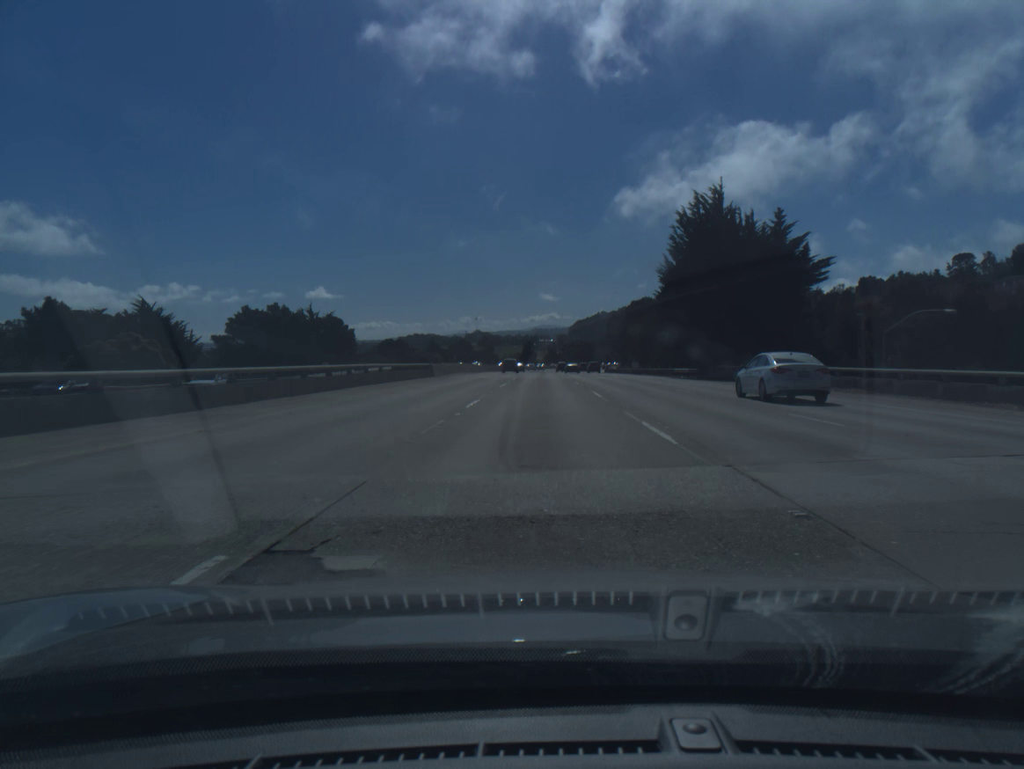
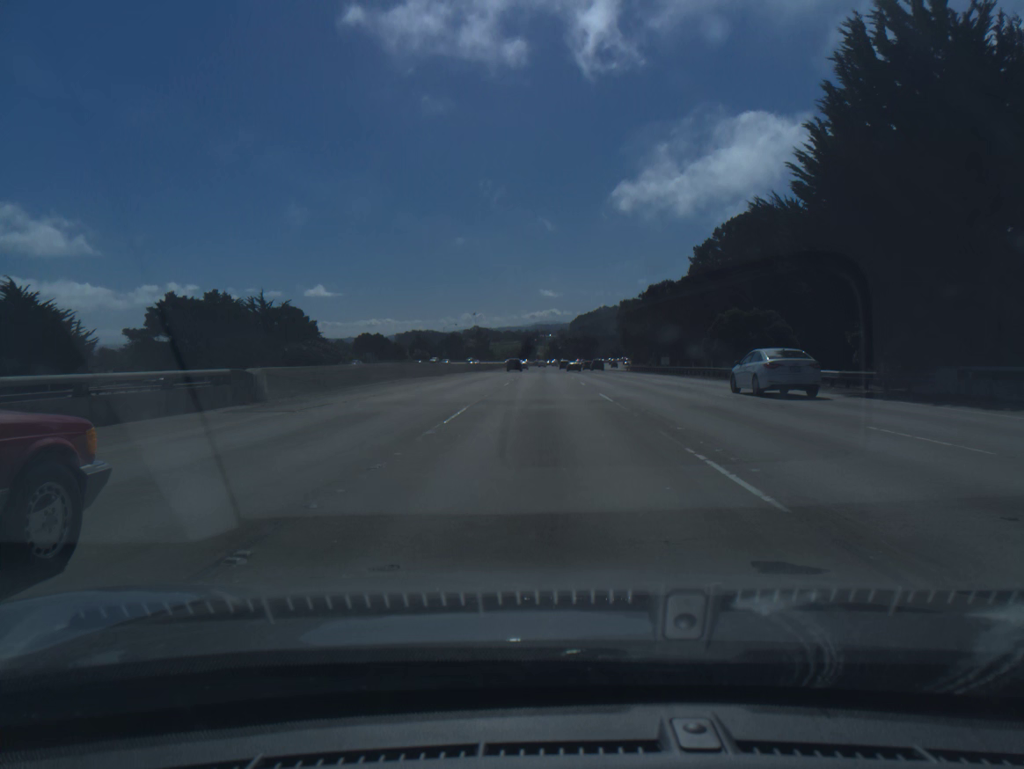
(0.0, +34.1) m; 0°
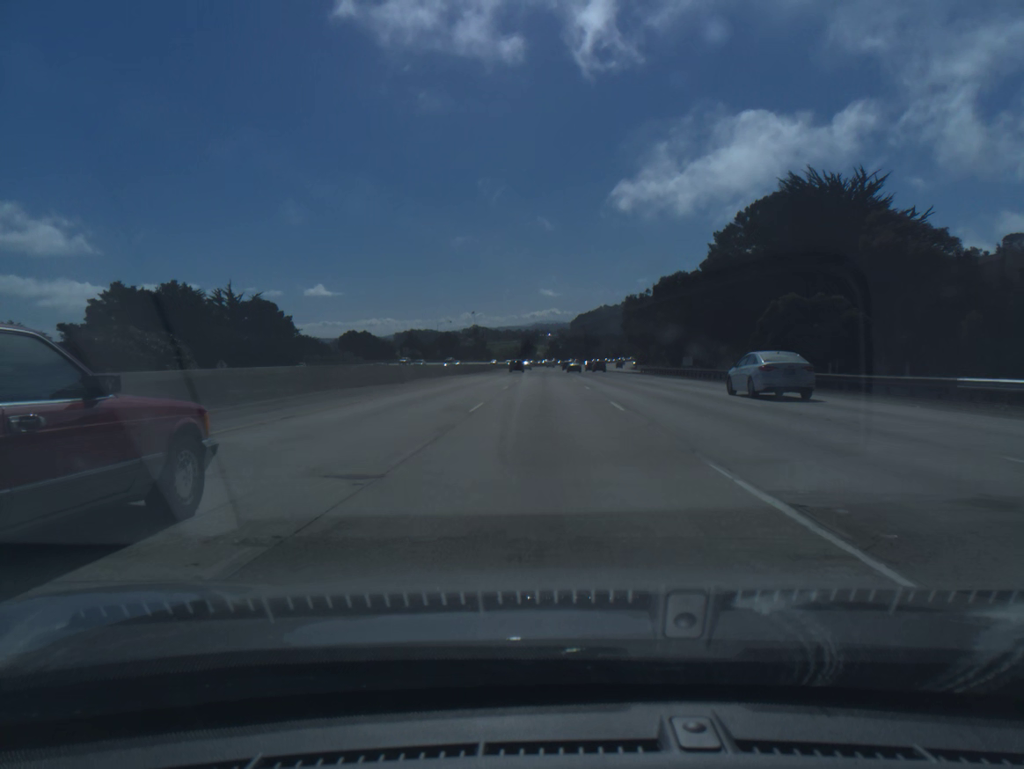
(0.0, +17.1) m; 0°
